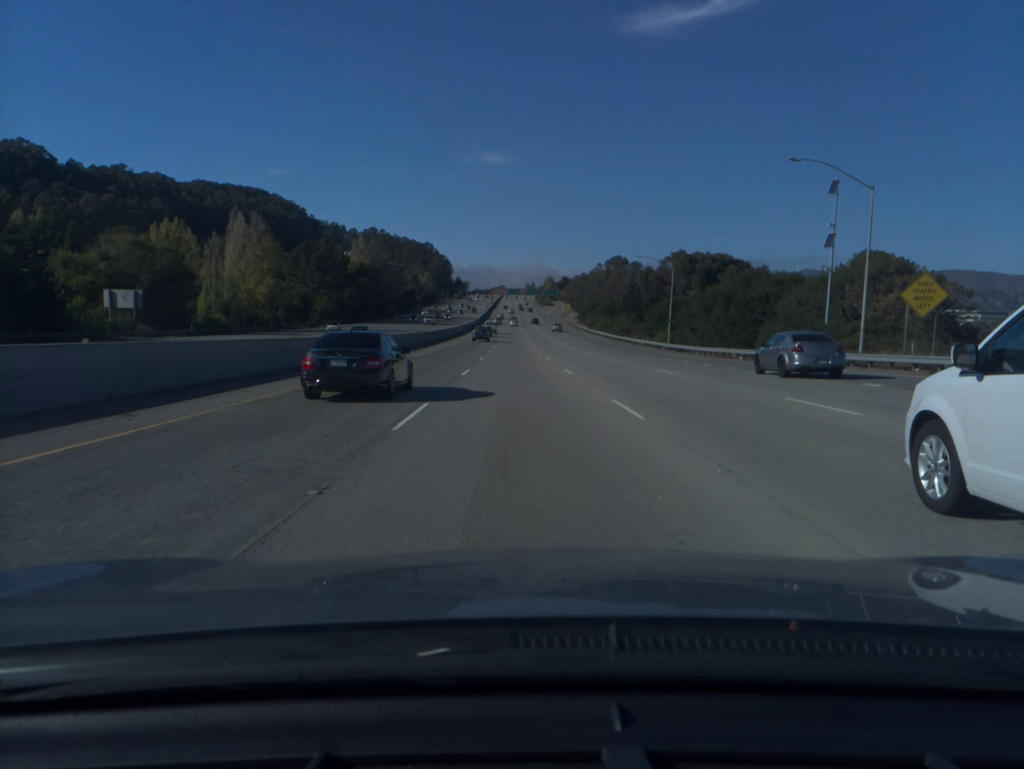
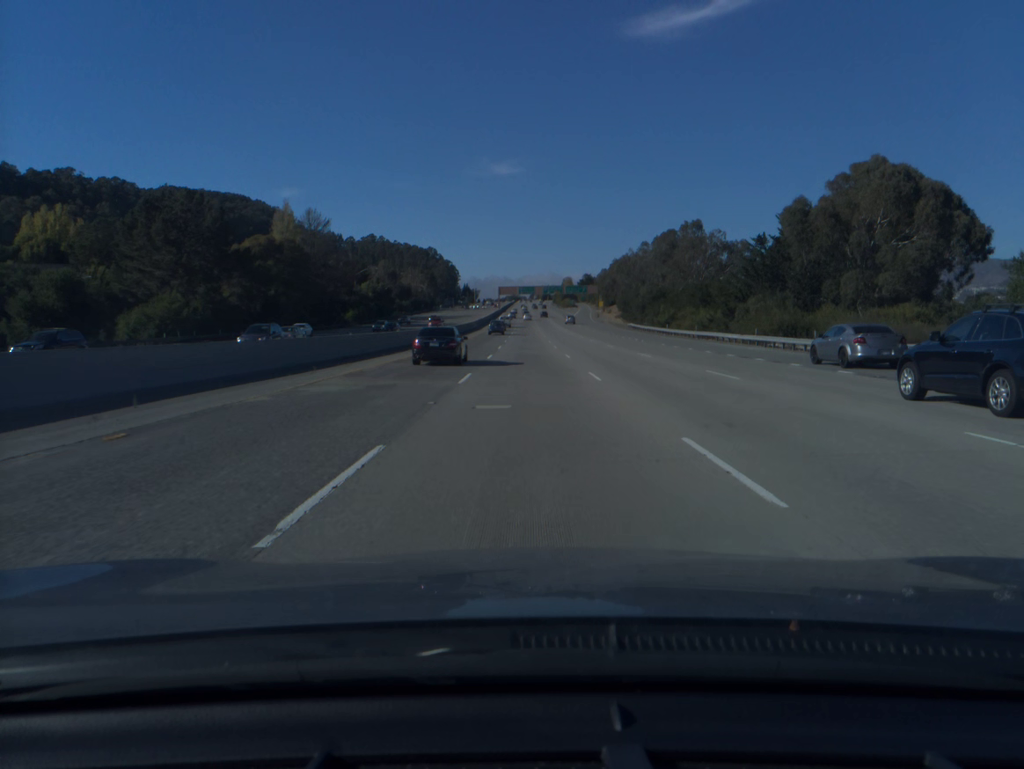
(-1.7, +79.2) m; -1°
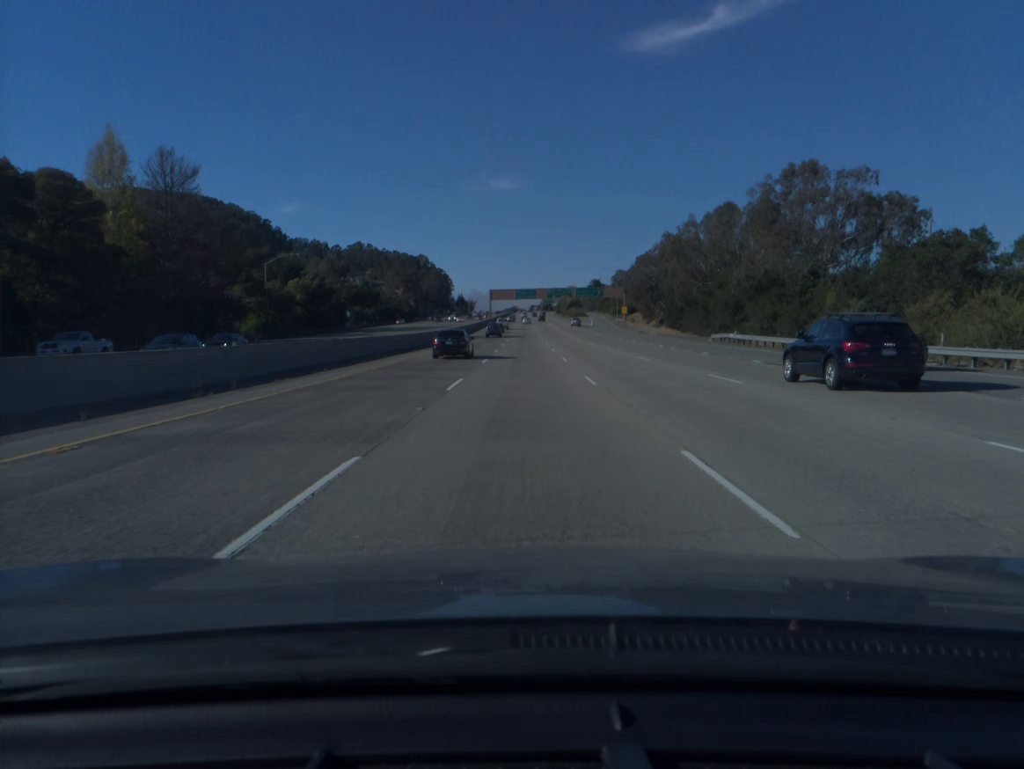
(+0.1, +59.2) m; 0°
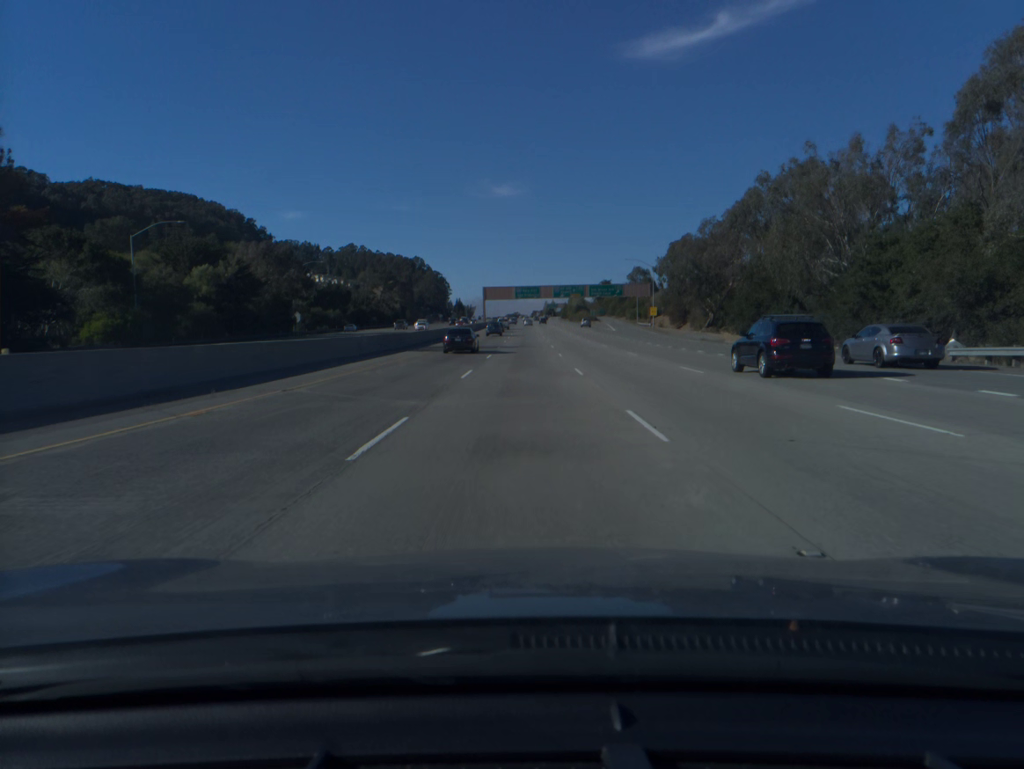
(-0.1, +39.5) m; 0°
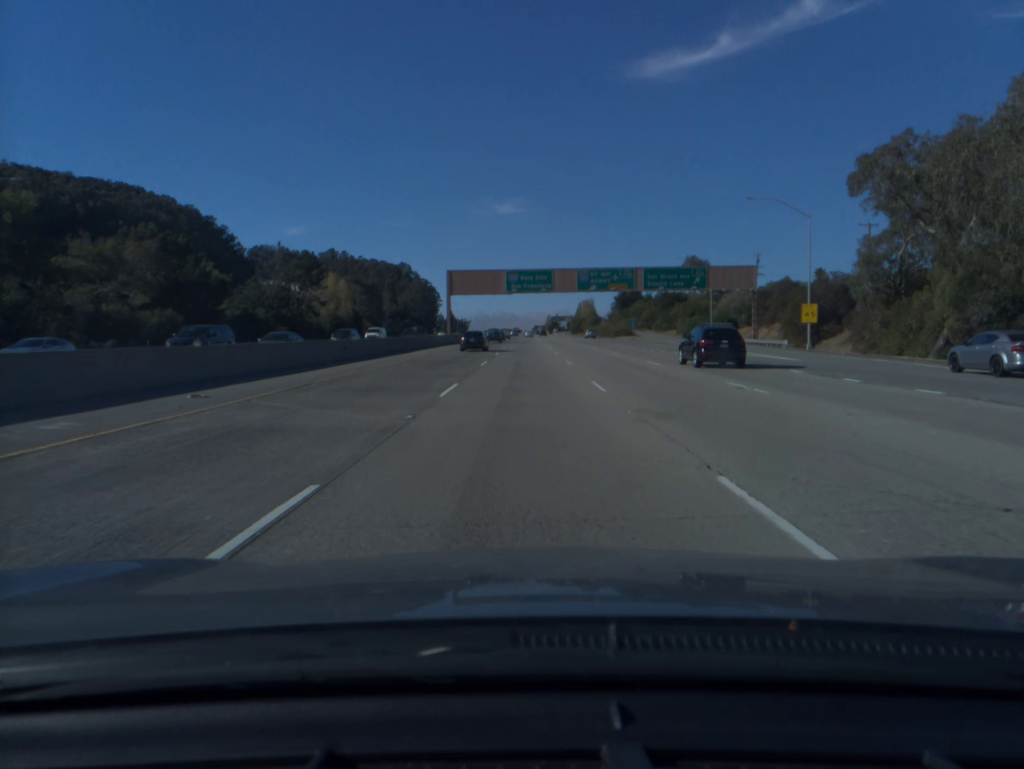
(-0.1, +79.0) m; 0°
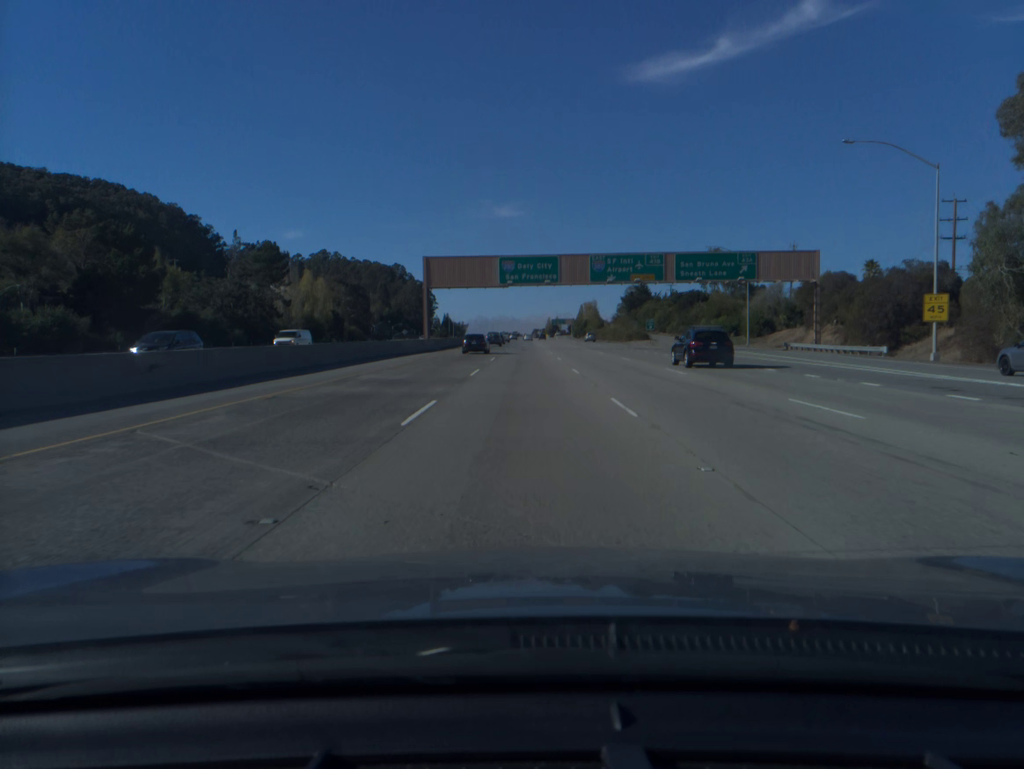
(0.0, +19.8) m; 0°
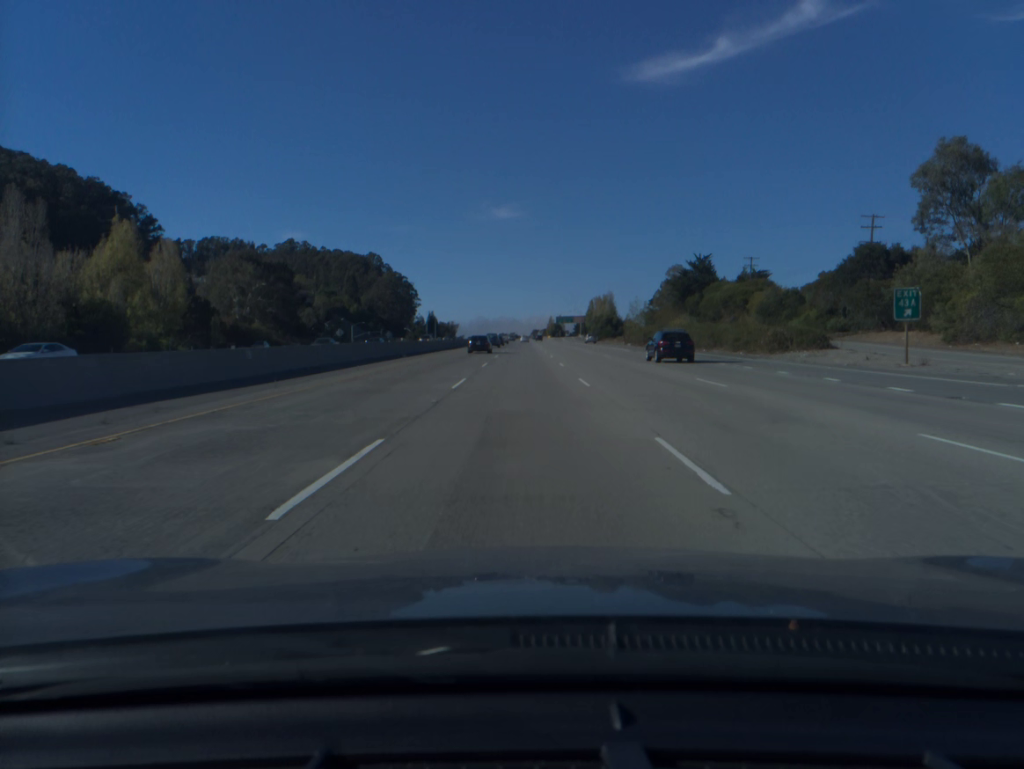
(+0.1, +79.2) m; 0°
